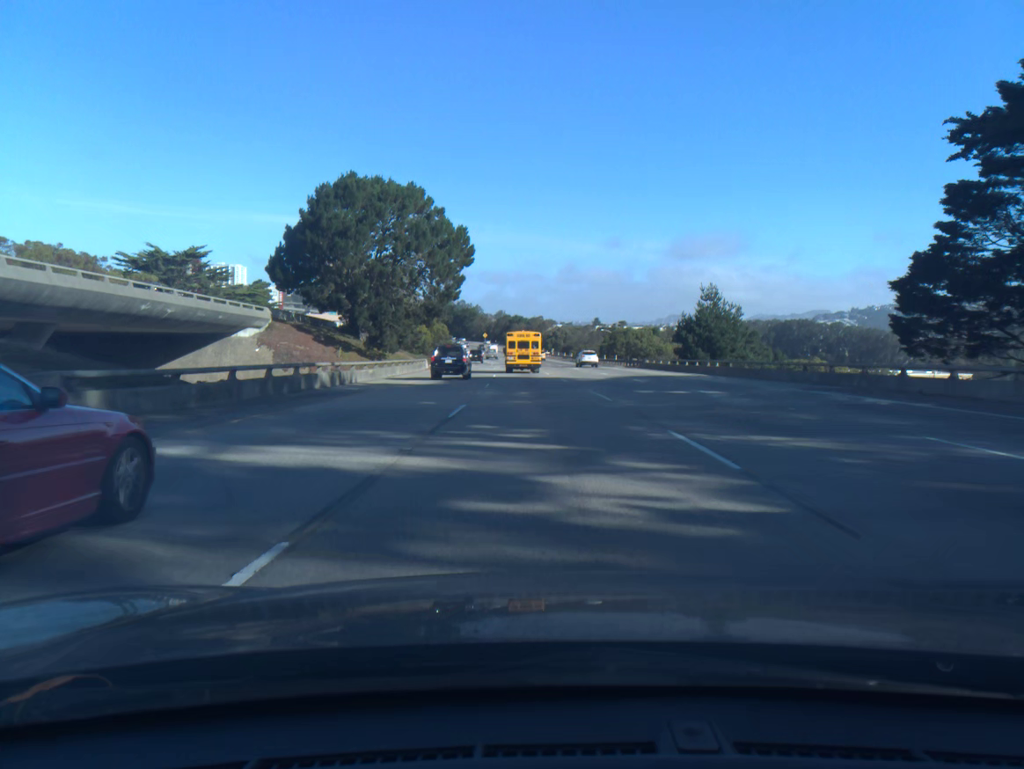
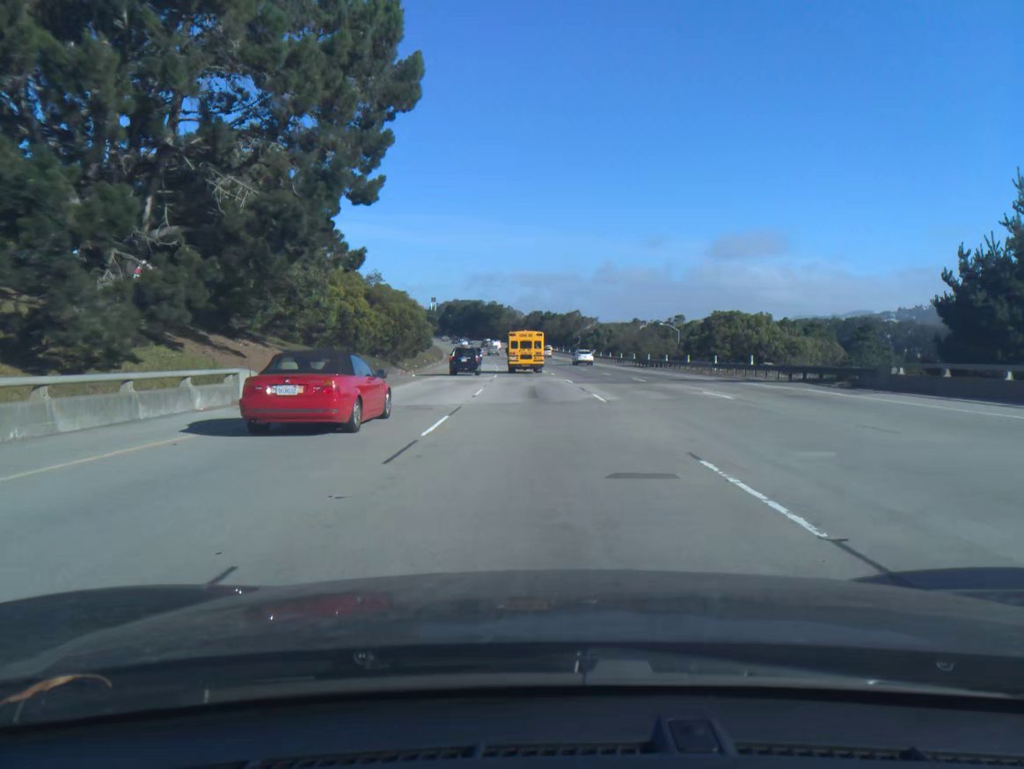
(-1.0, +46.9) m; -2°
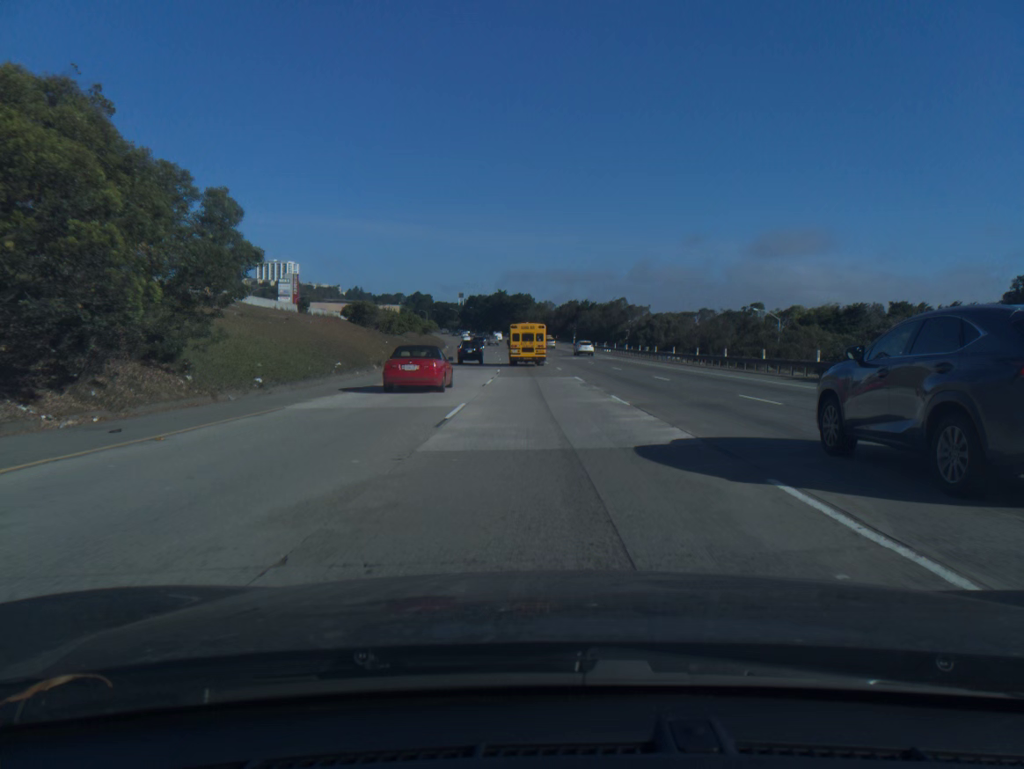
(-1.0, +46.7) m; -2°
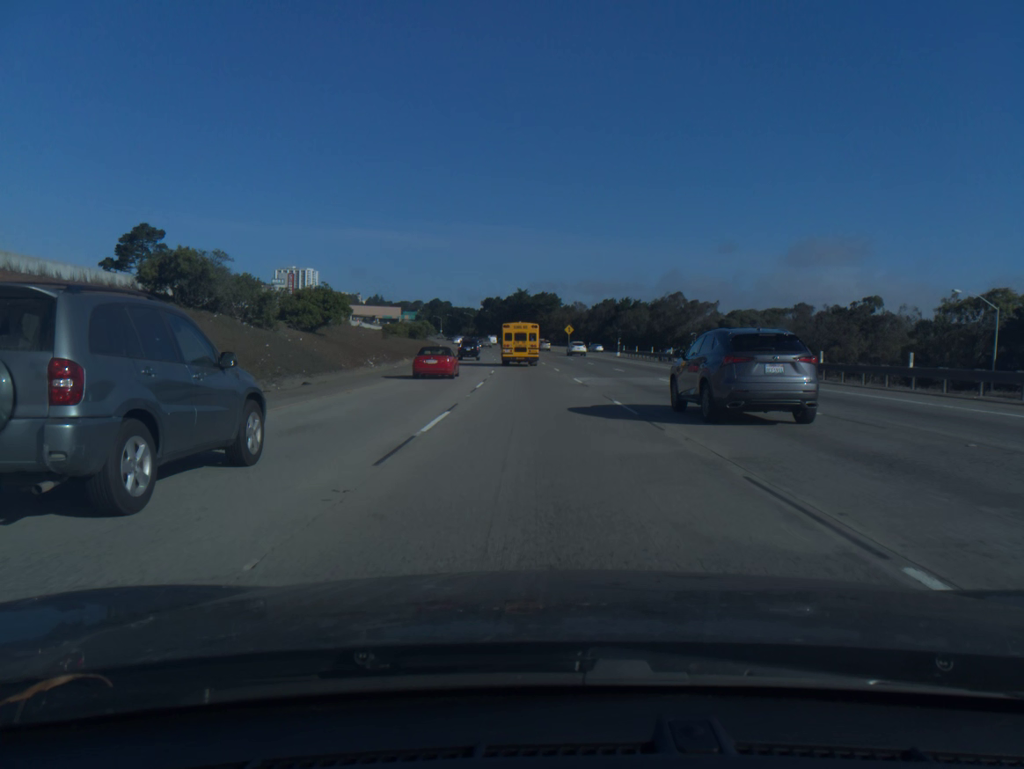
(-0.7, +46.5) m; -2°
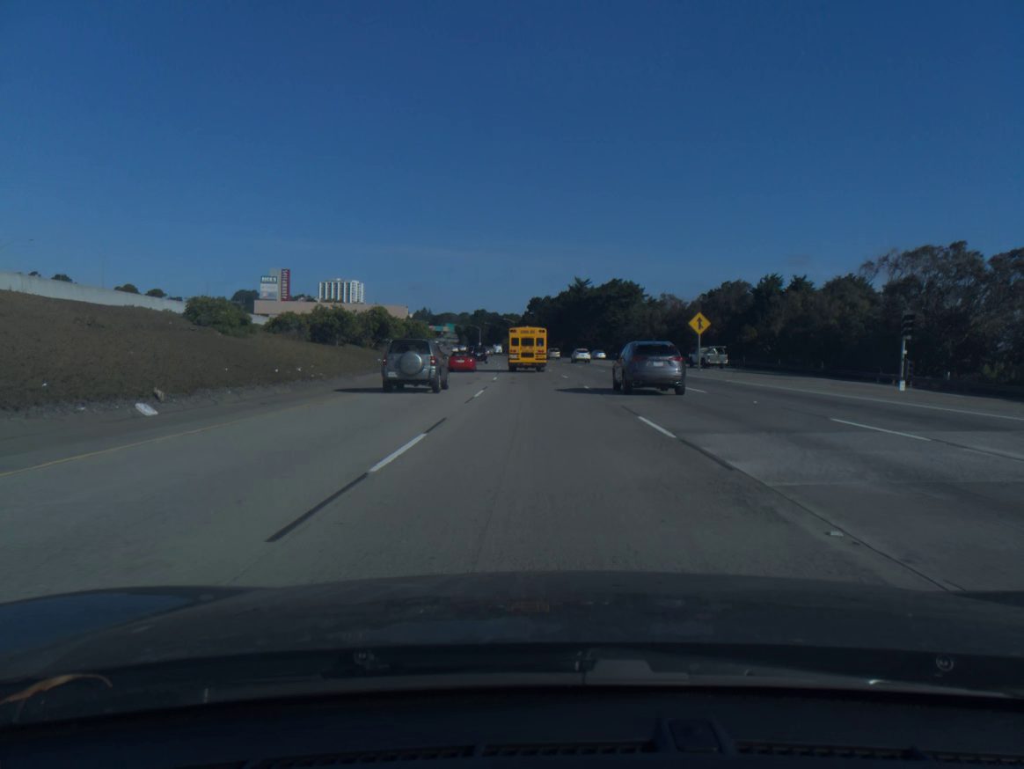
(-2.6, +76.4) m; -4°
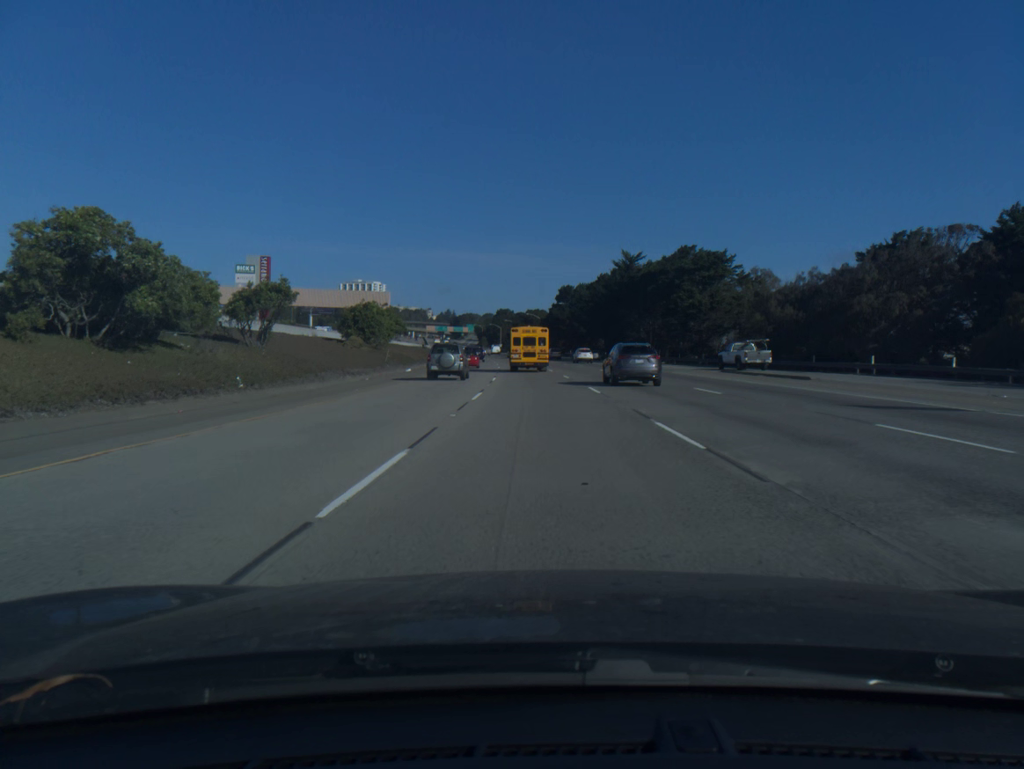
(-0.8, +45.3) m; -2°
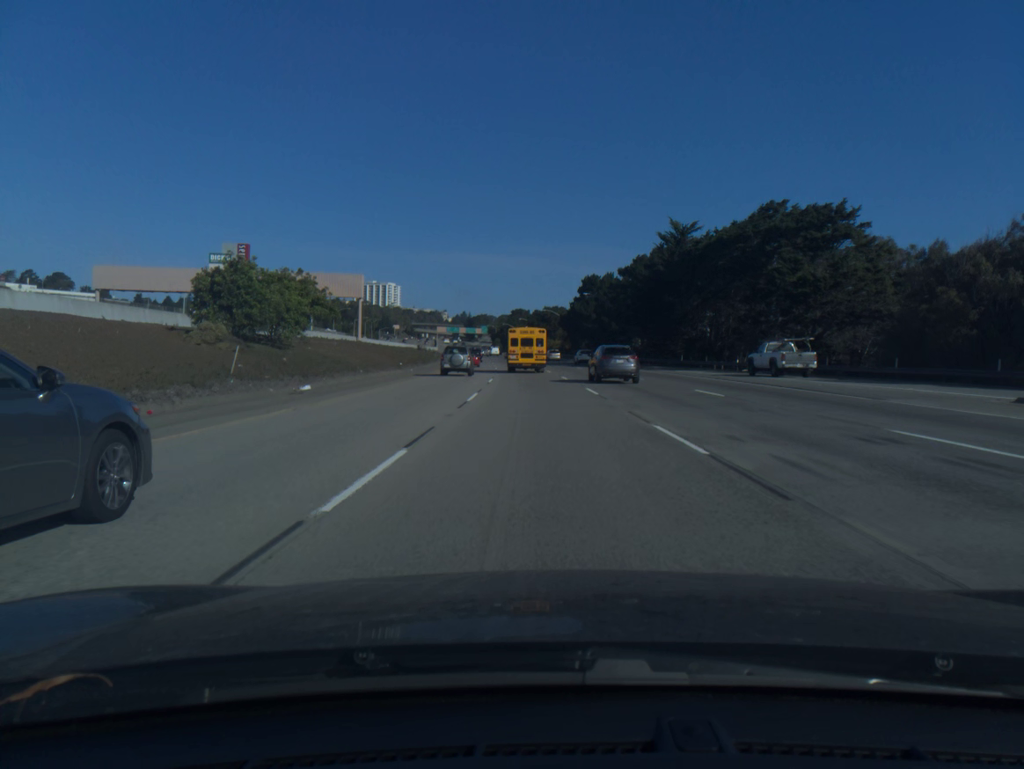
(-0.3, +29.9) m; -1°
